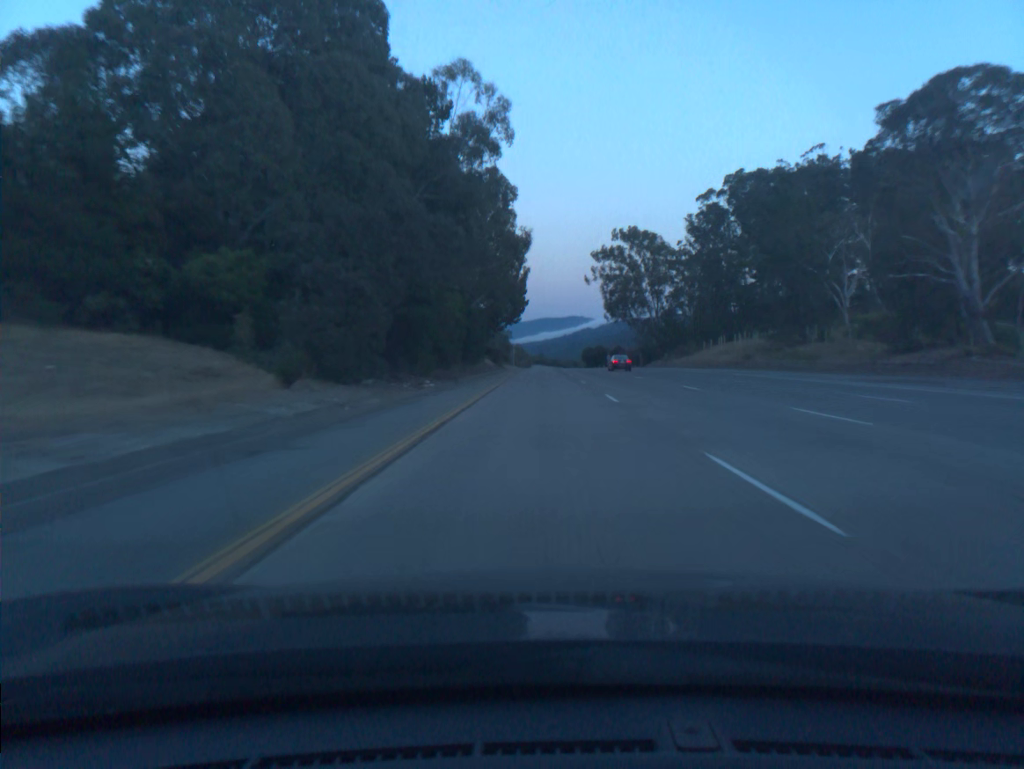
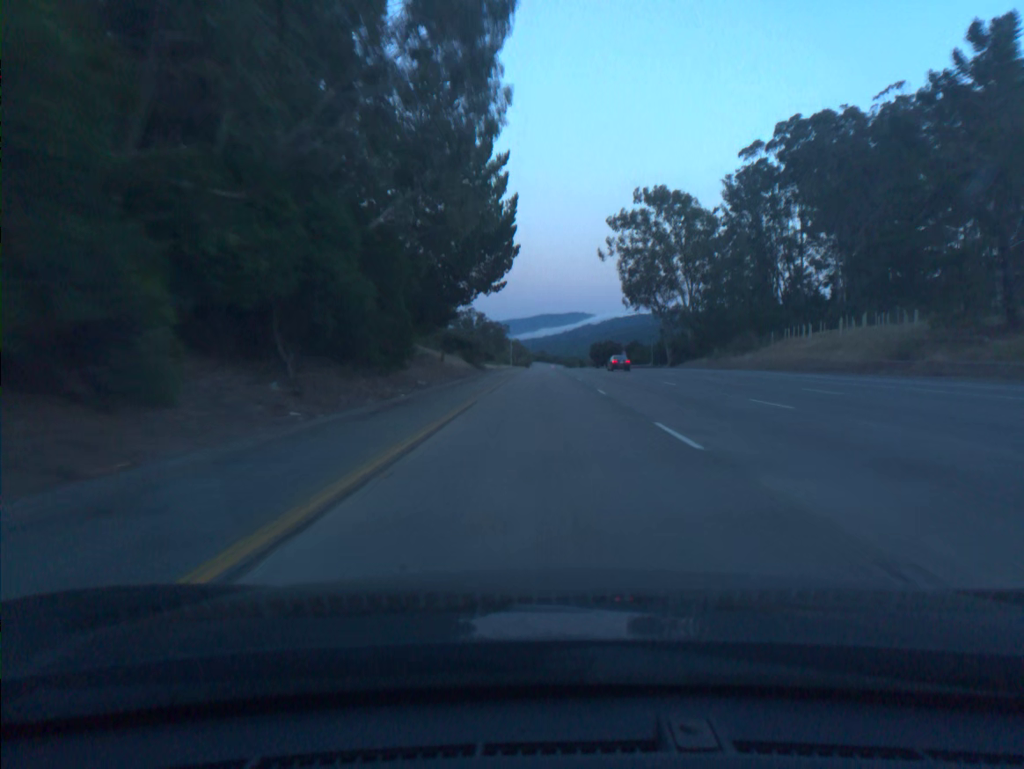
(0.0, +39.4) m; 0°
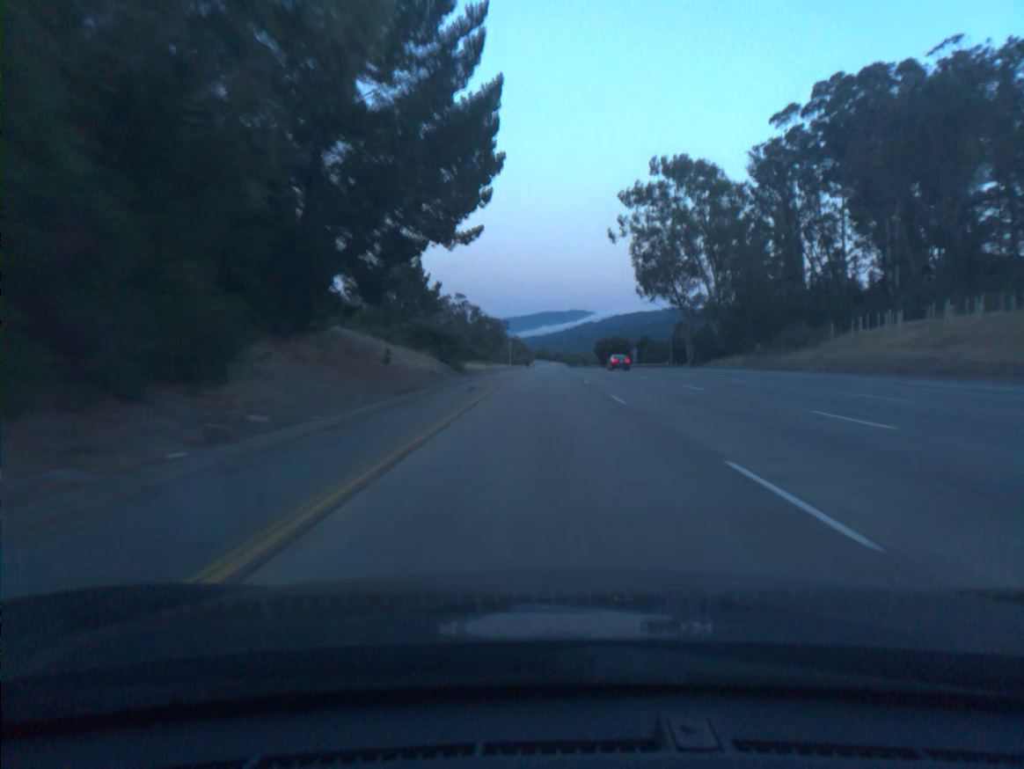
(0.0, +19.7) m; 0°
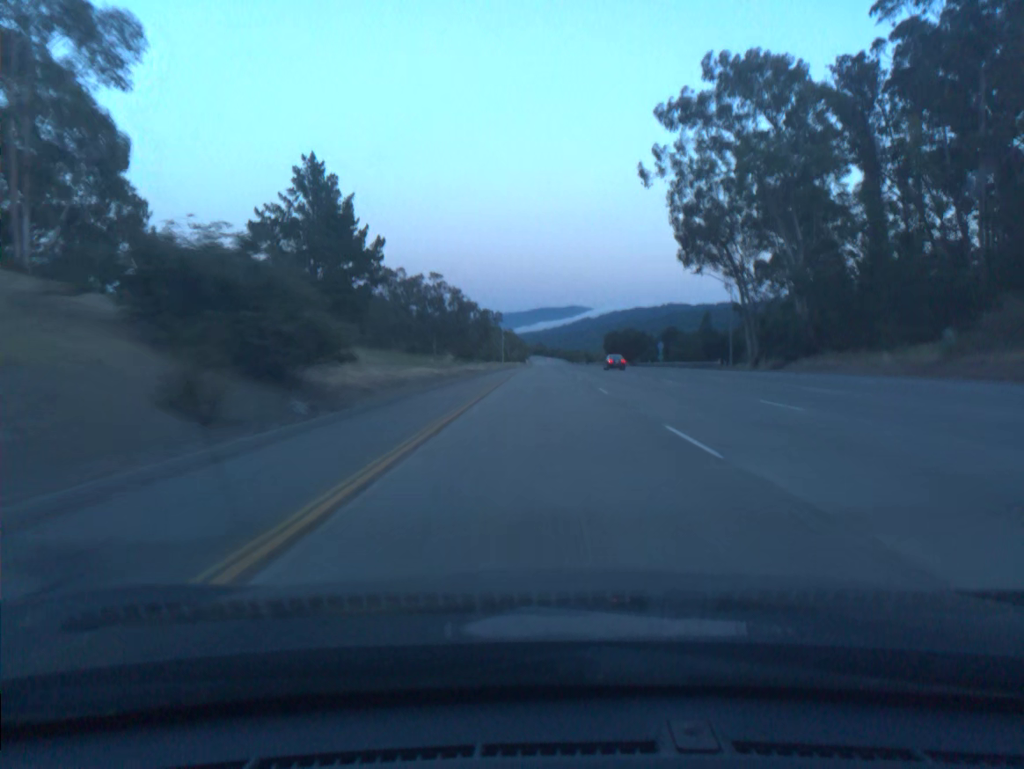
(0.0, +39.5) m; 0°
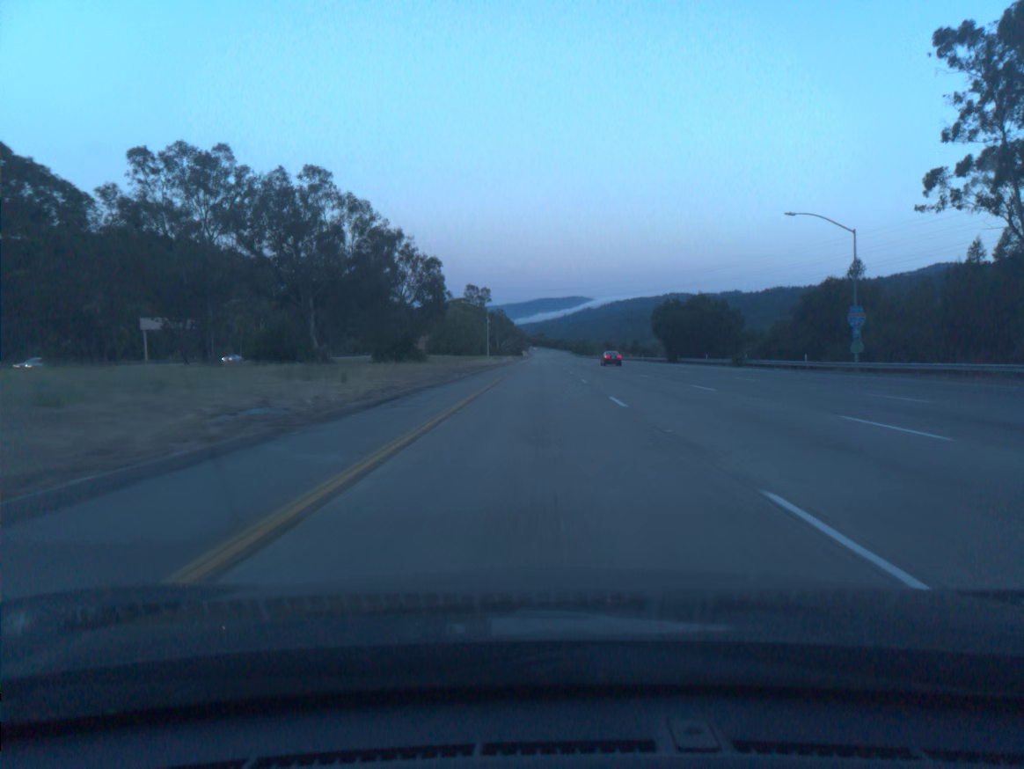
(+0.1, +79.1) m; 0°
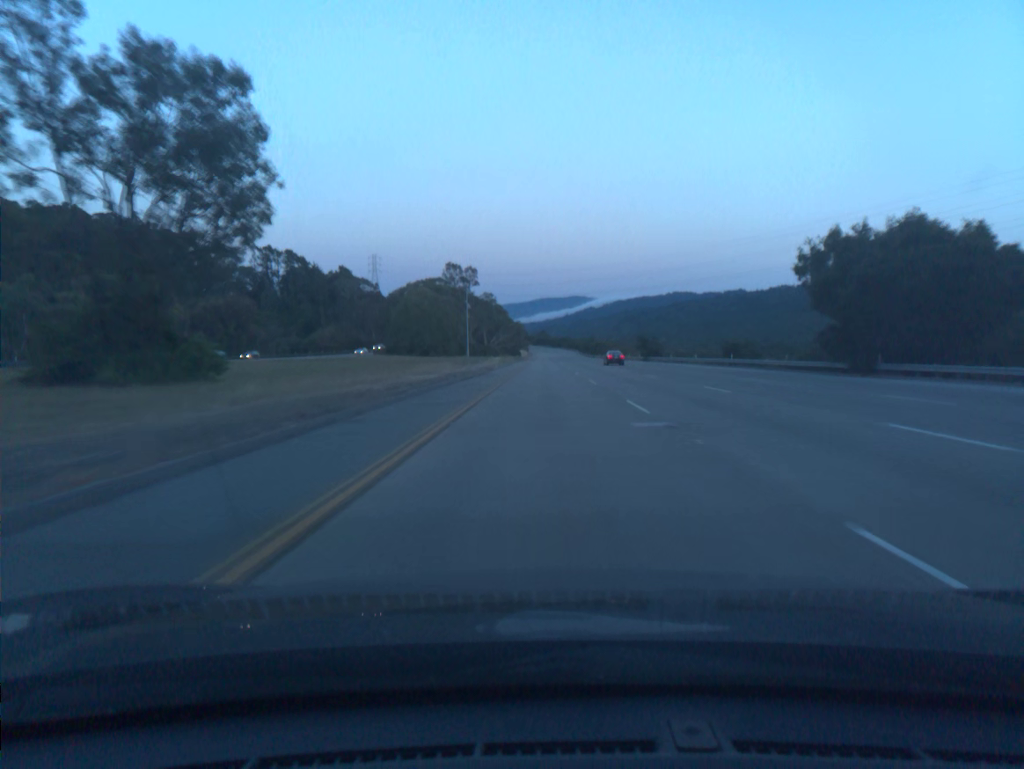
(-0.2, +59.5) m; 0°
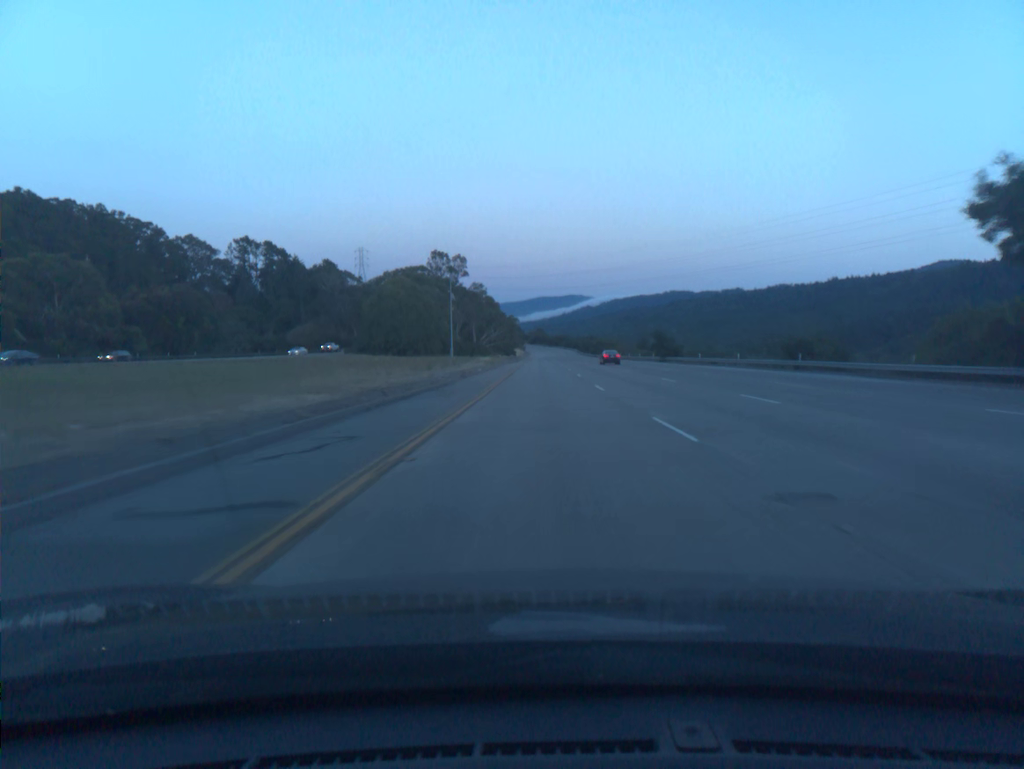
(0.0, +19.8) m; 0°
